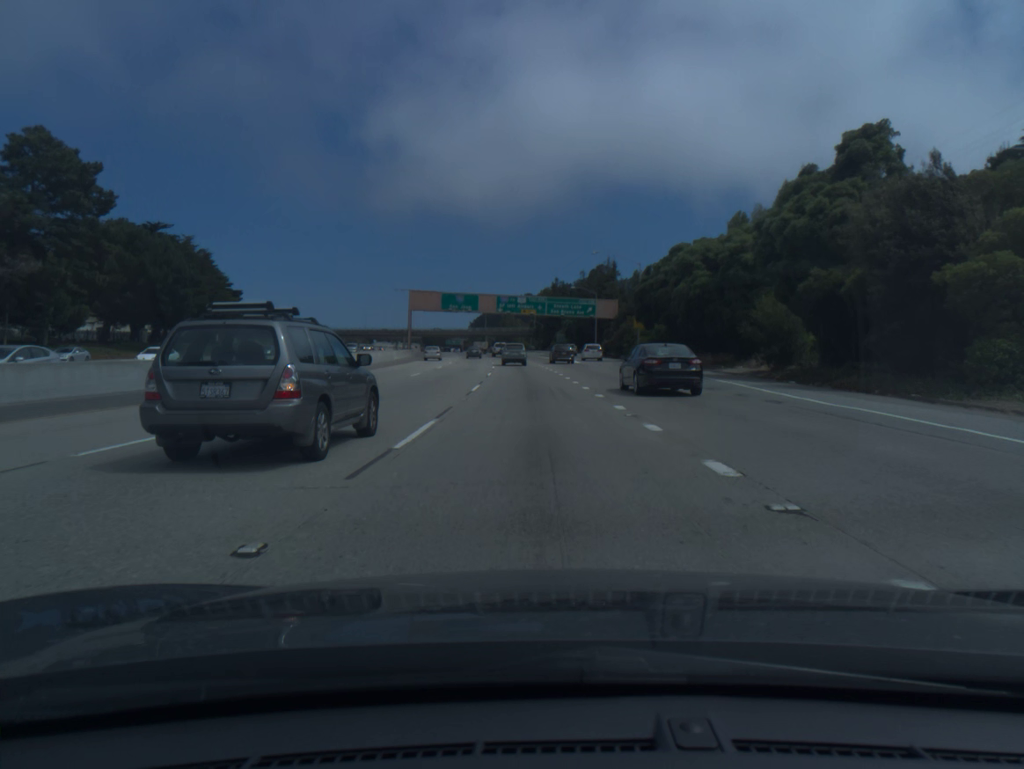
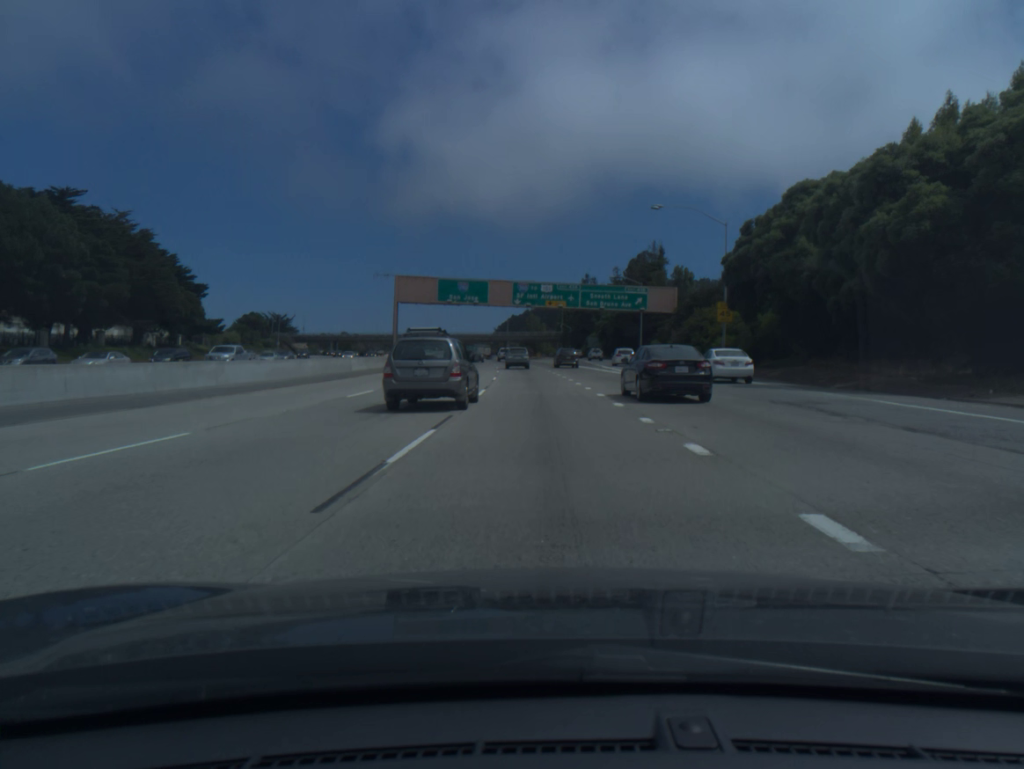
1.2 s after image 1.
(-0.5, +29.8) m; -2°
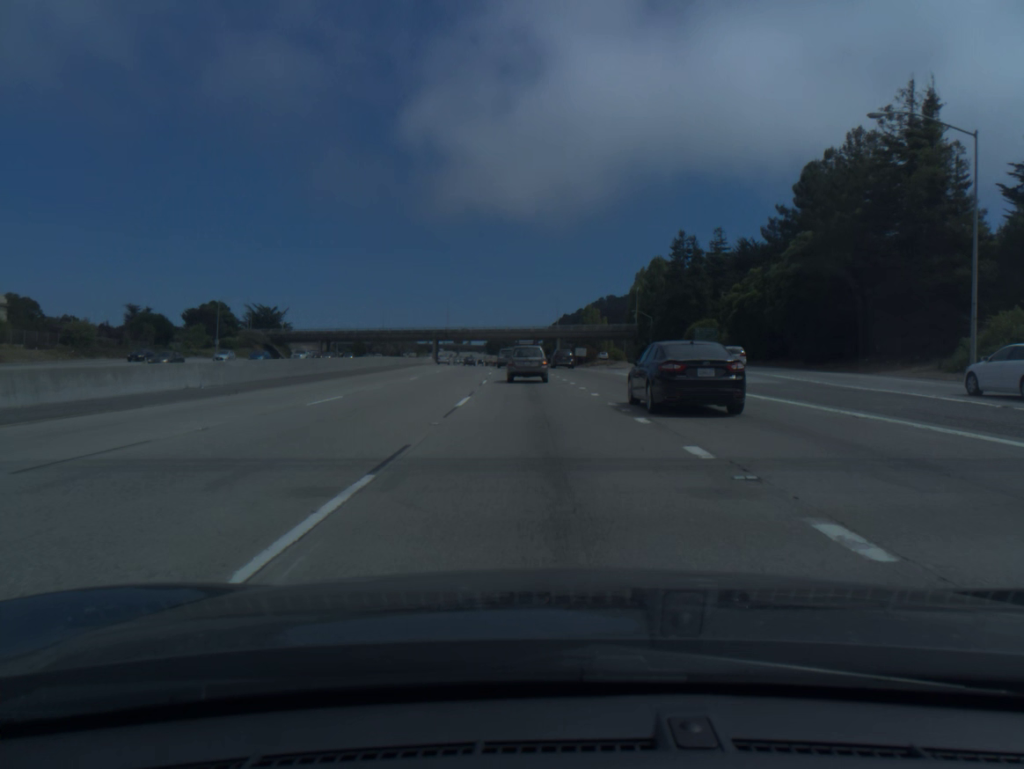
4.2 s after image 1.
(-2.6, +76.3) m; -4°
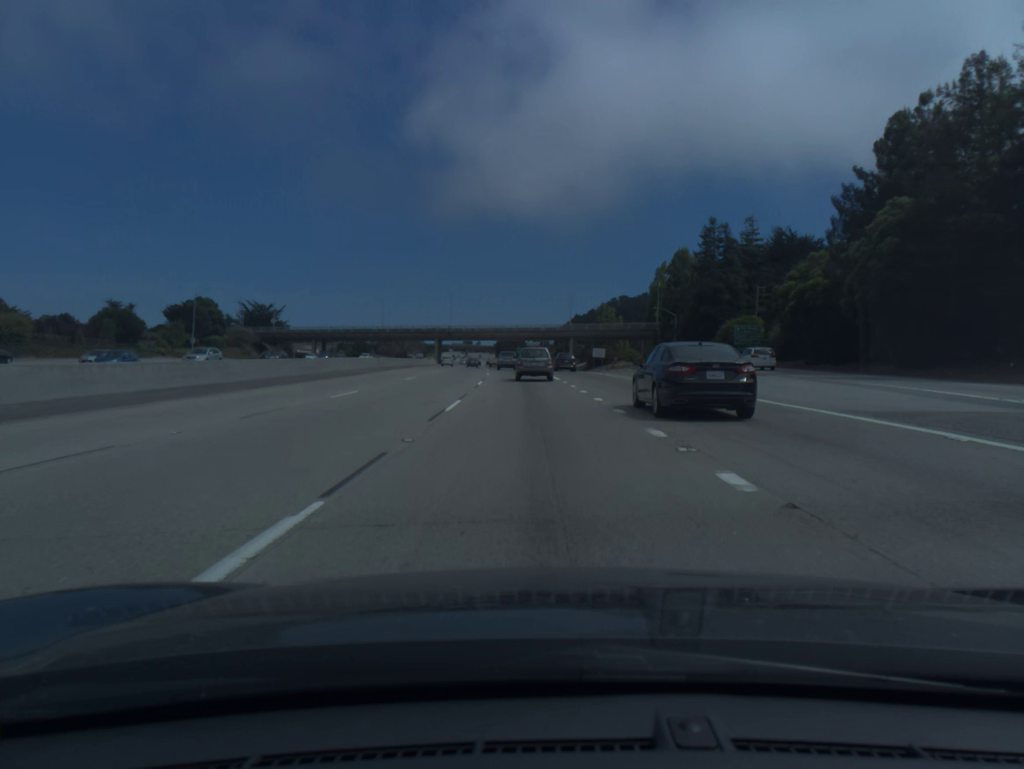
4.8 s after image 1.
(-0.1, +15.6) m; -1°
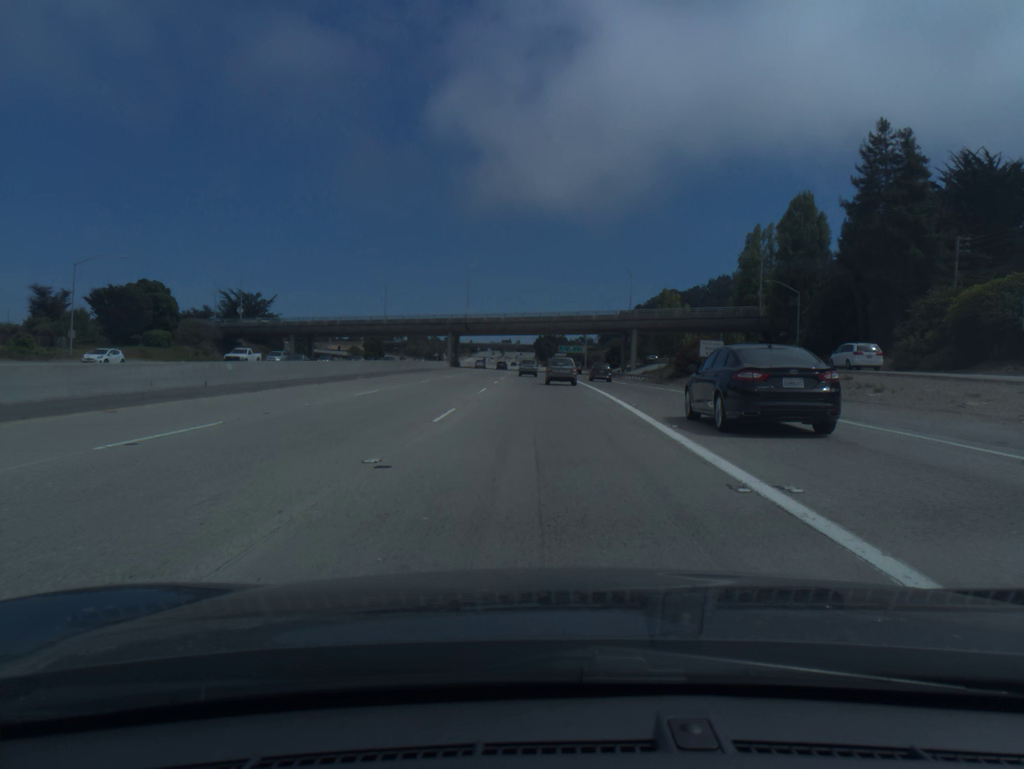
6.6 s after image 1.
(-1.2, +47.3) m; -3°
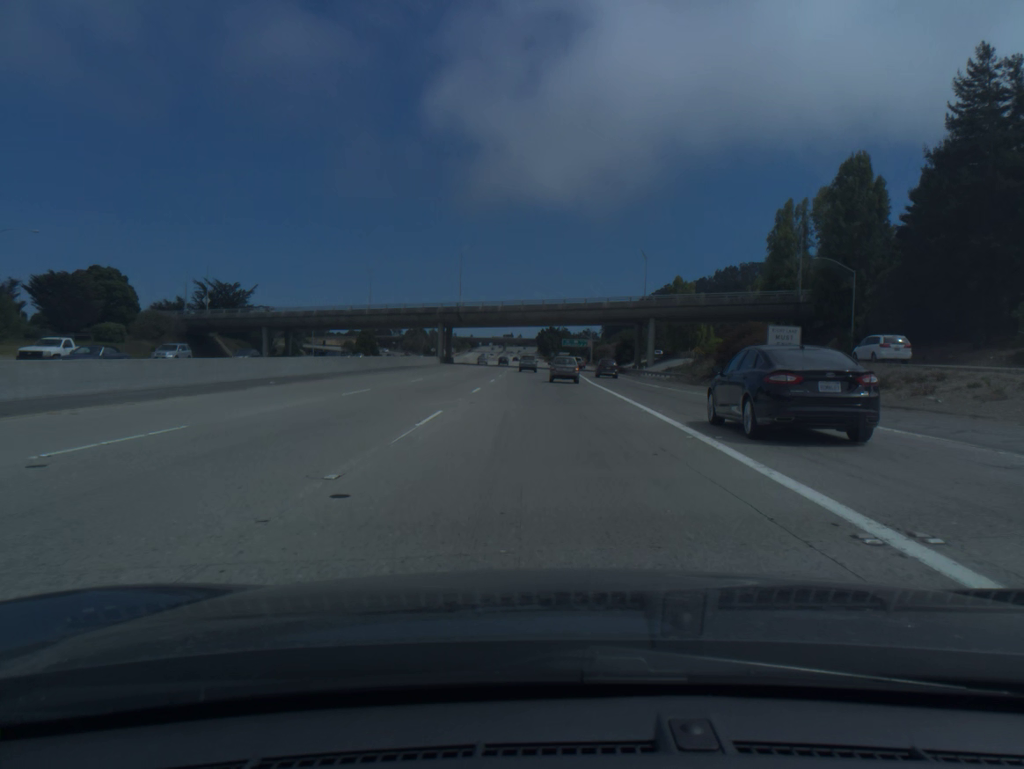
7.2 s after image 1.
(0.0, +16.0) m; 0°
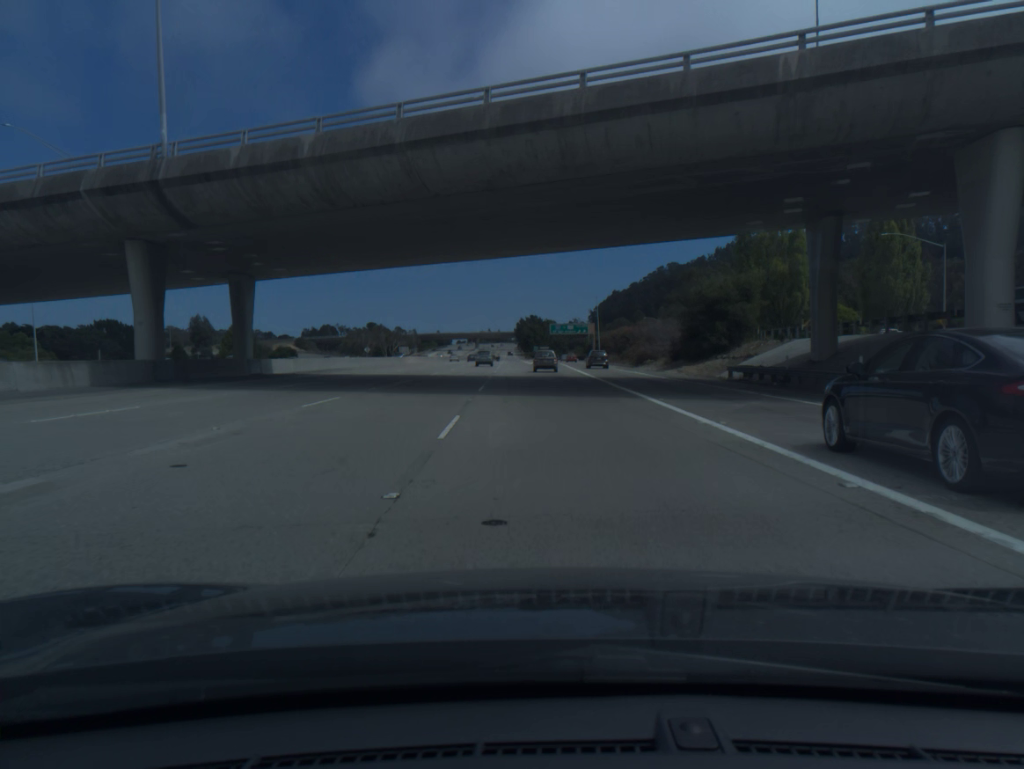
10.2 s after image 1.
(+1.2, +84.2) m; +1°
